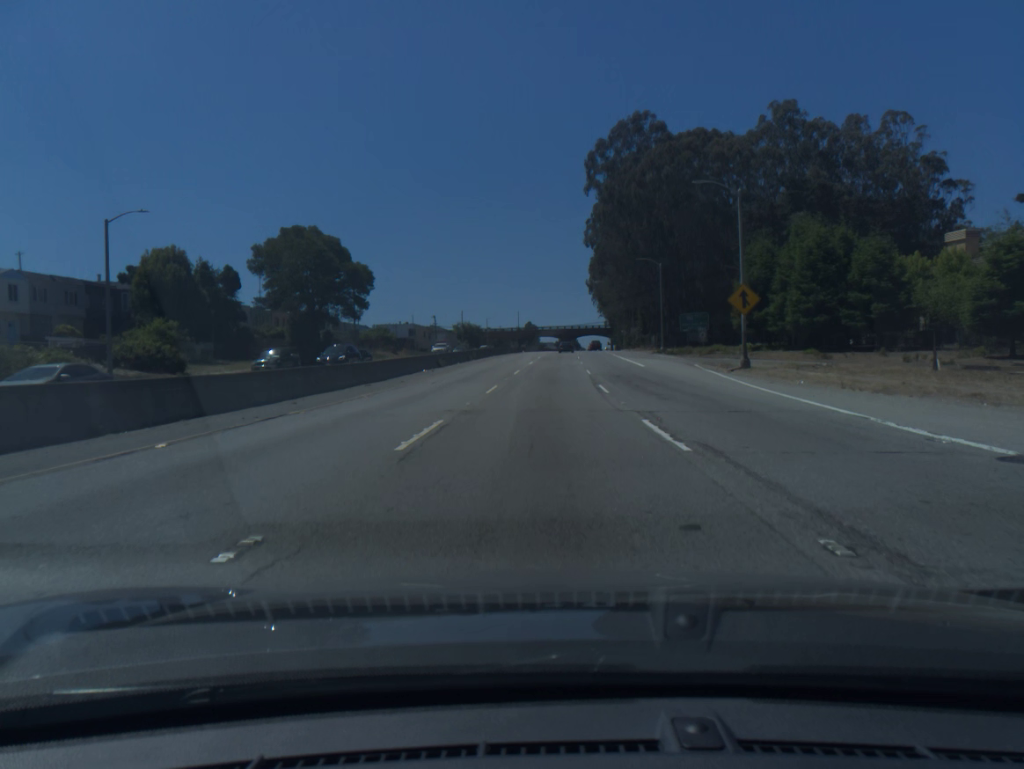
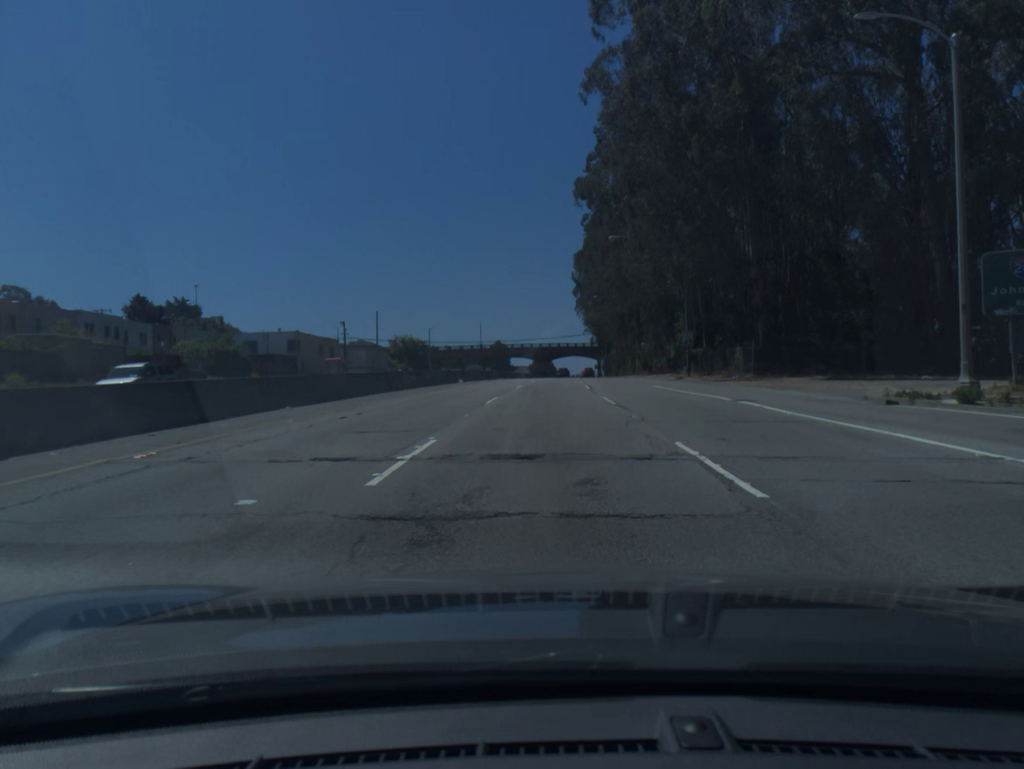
(+1.1, +61.1) m; +2°
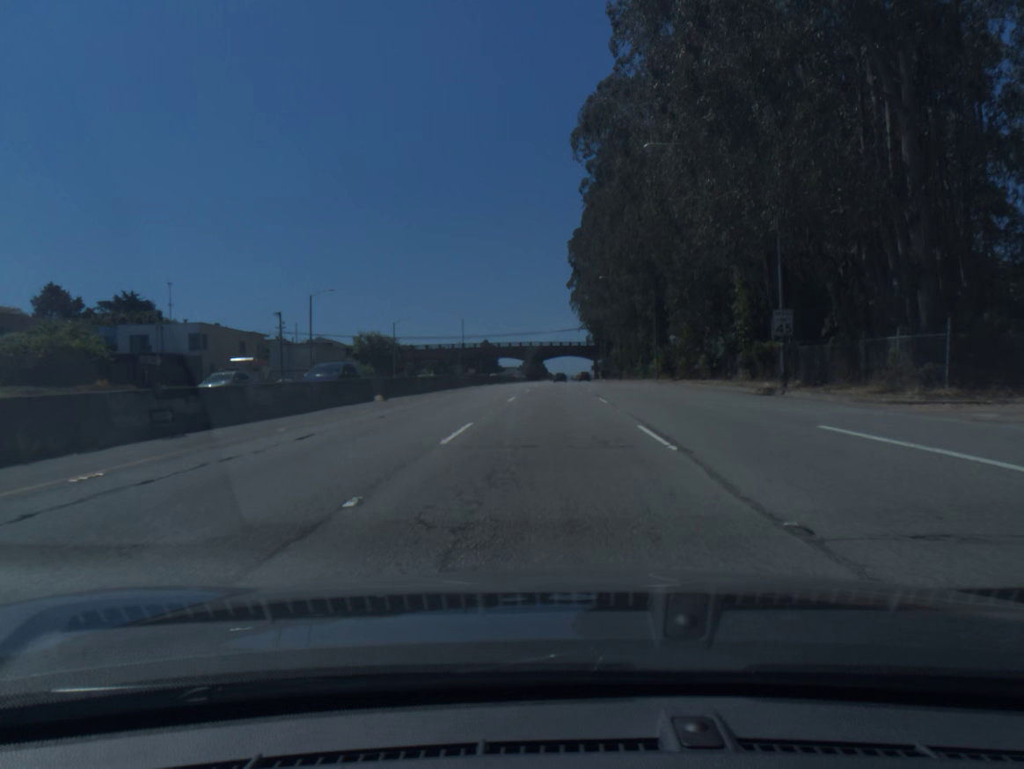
(+0.2, +25.1) m; +1°
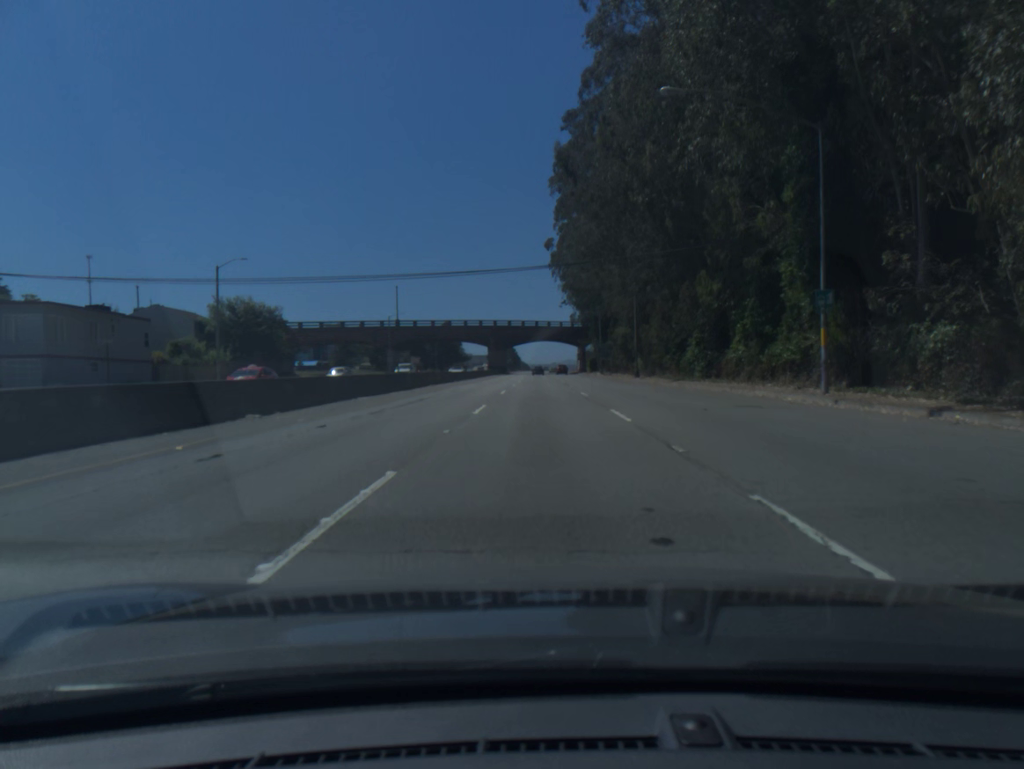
(+0.9, +52.1) m; +2°
